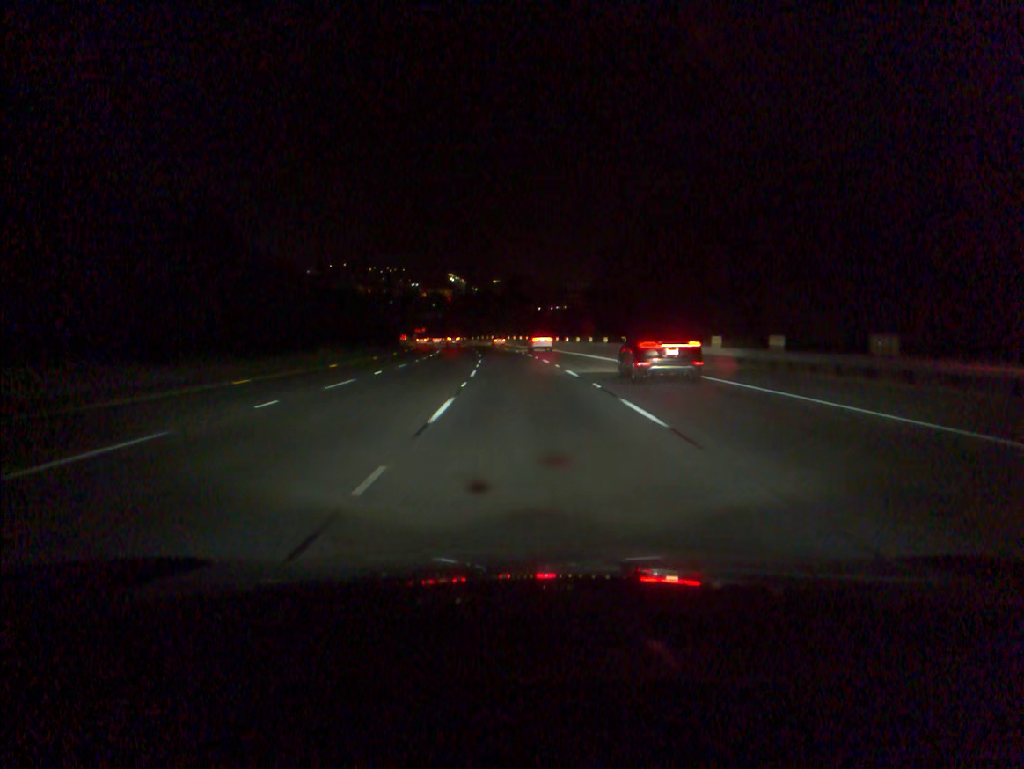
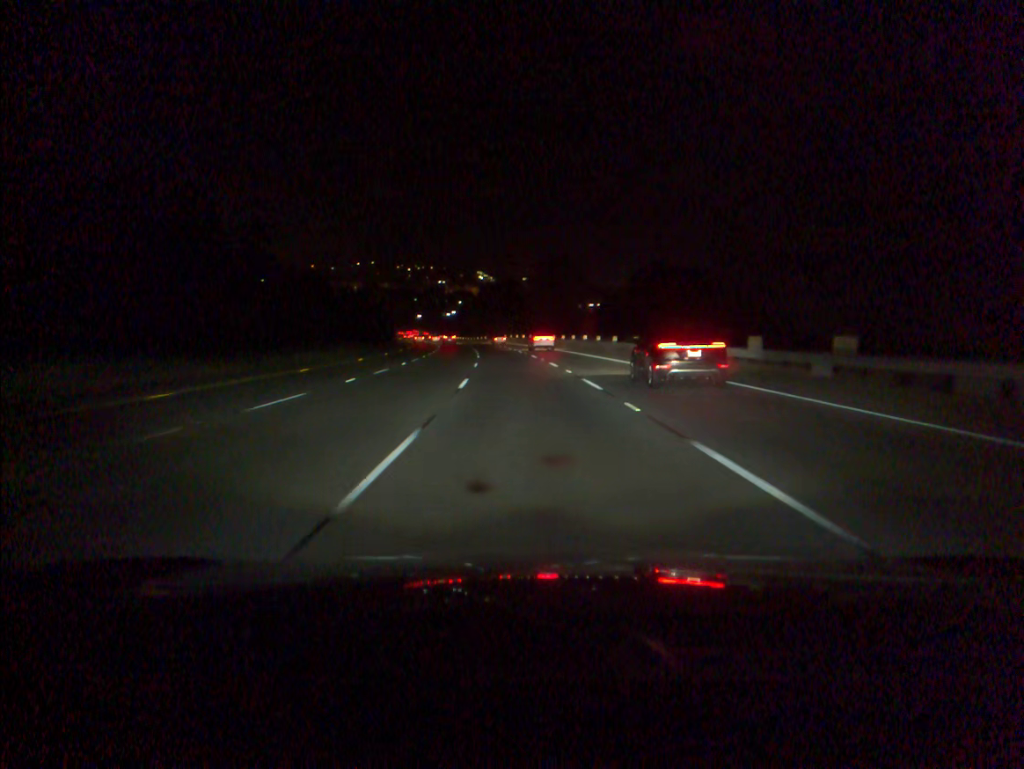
(-0.7, +35.5) m; -2°
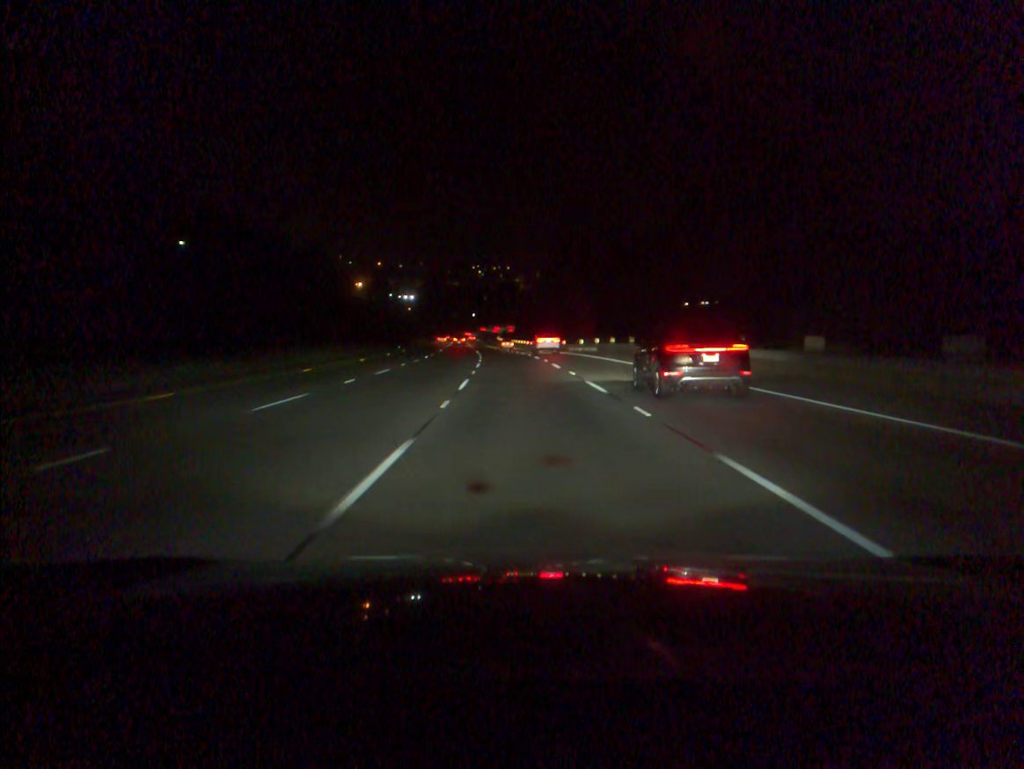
(-4.3, +88.3) m; -6°
